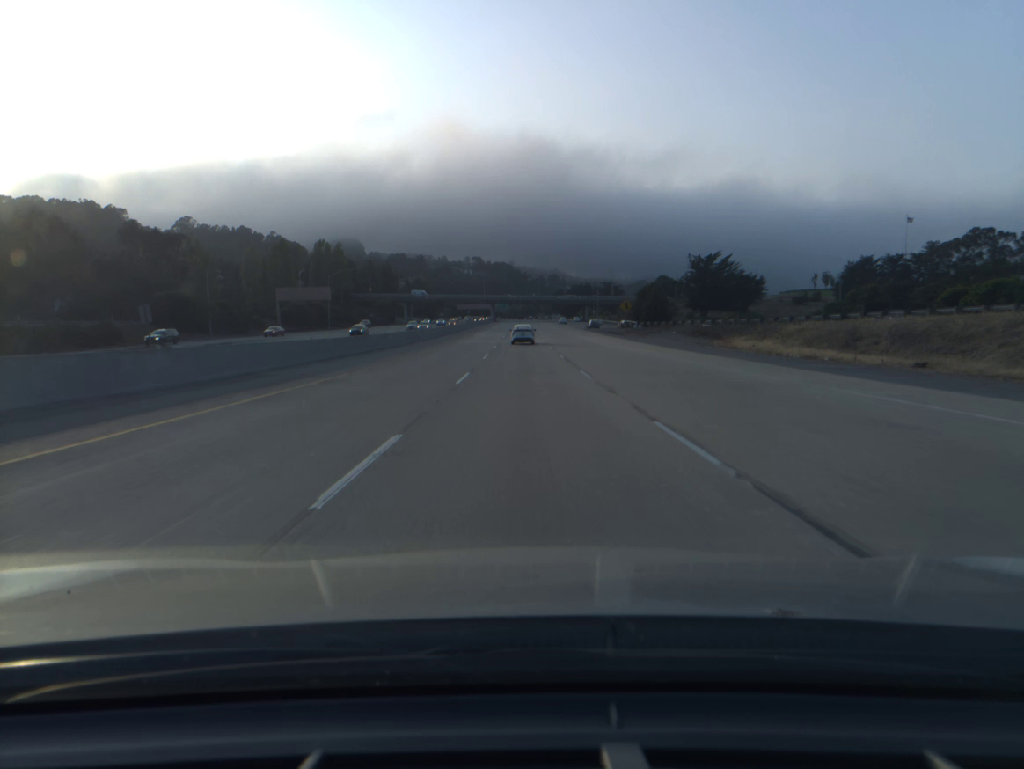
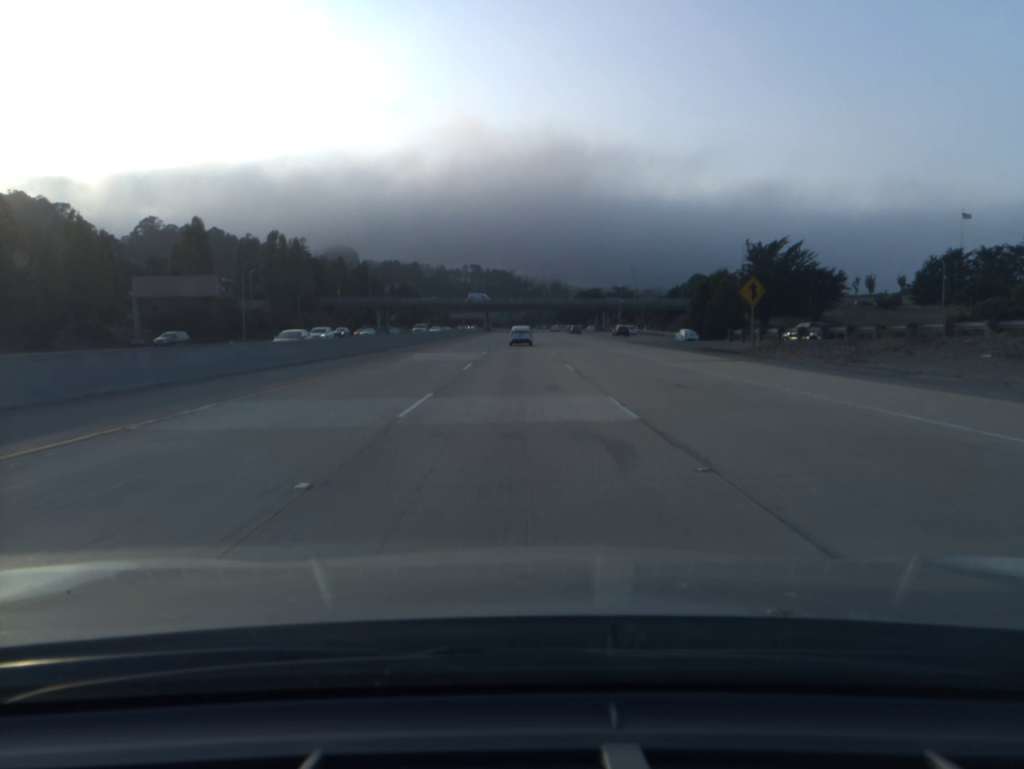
(0.0, +52.6) m; 0°
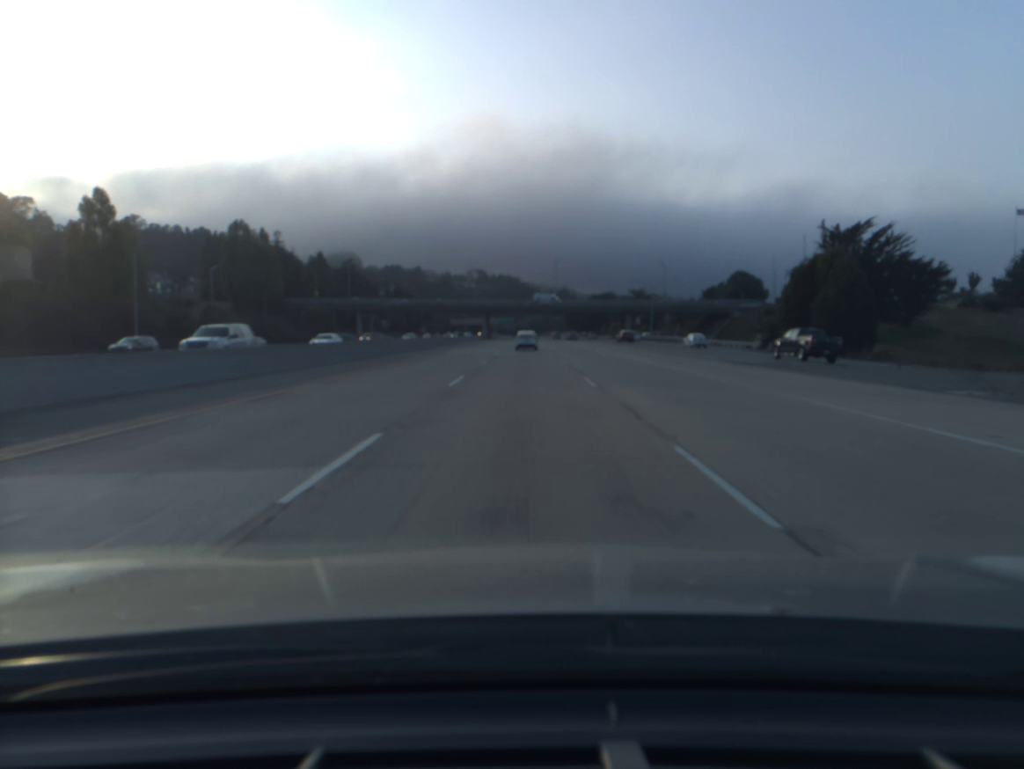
(-0.2, +35.2) m; 0°
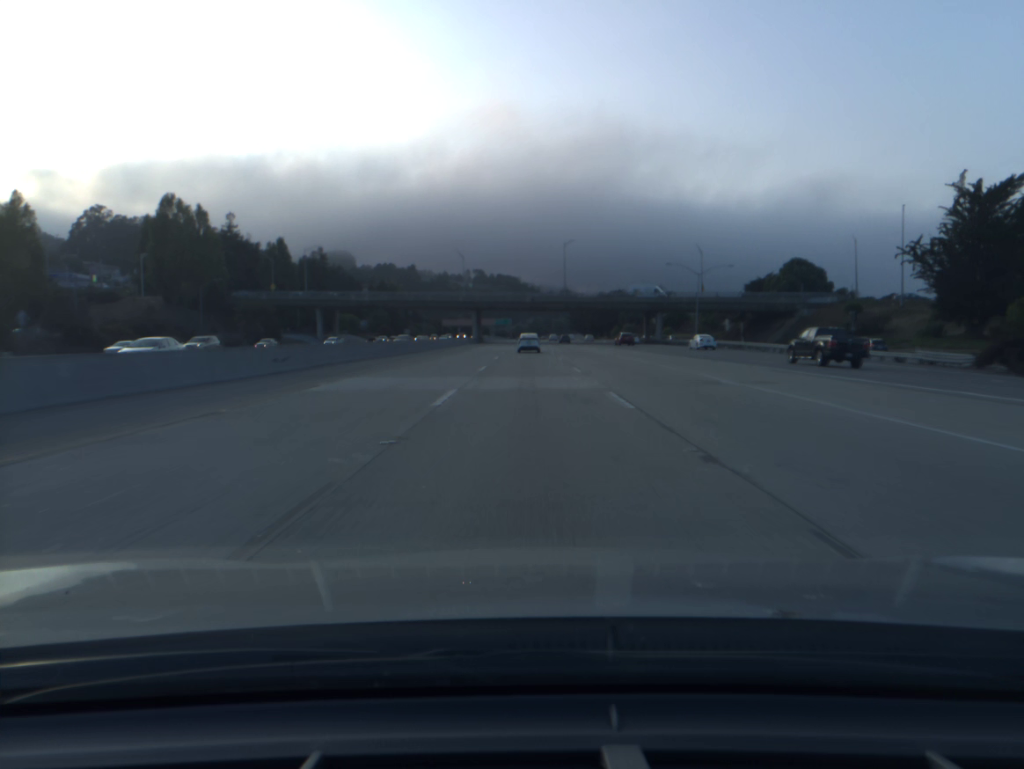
(-0.1, +35.2) m; 0°
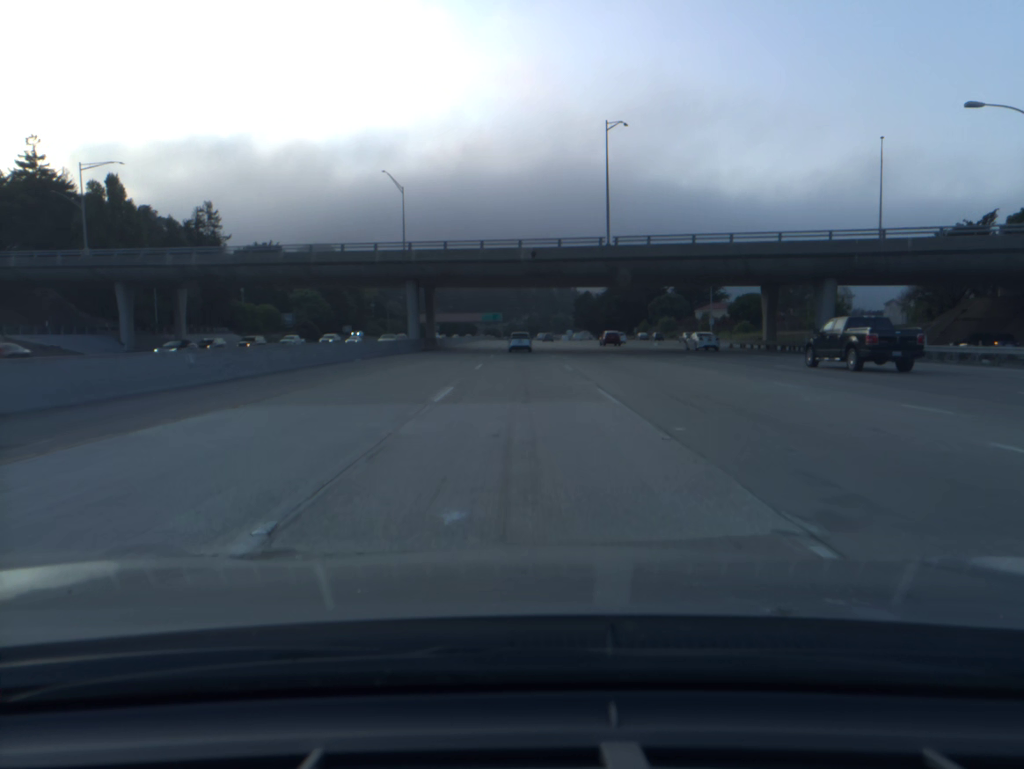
(+0.4, +70.7) m; 0°
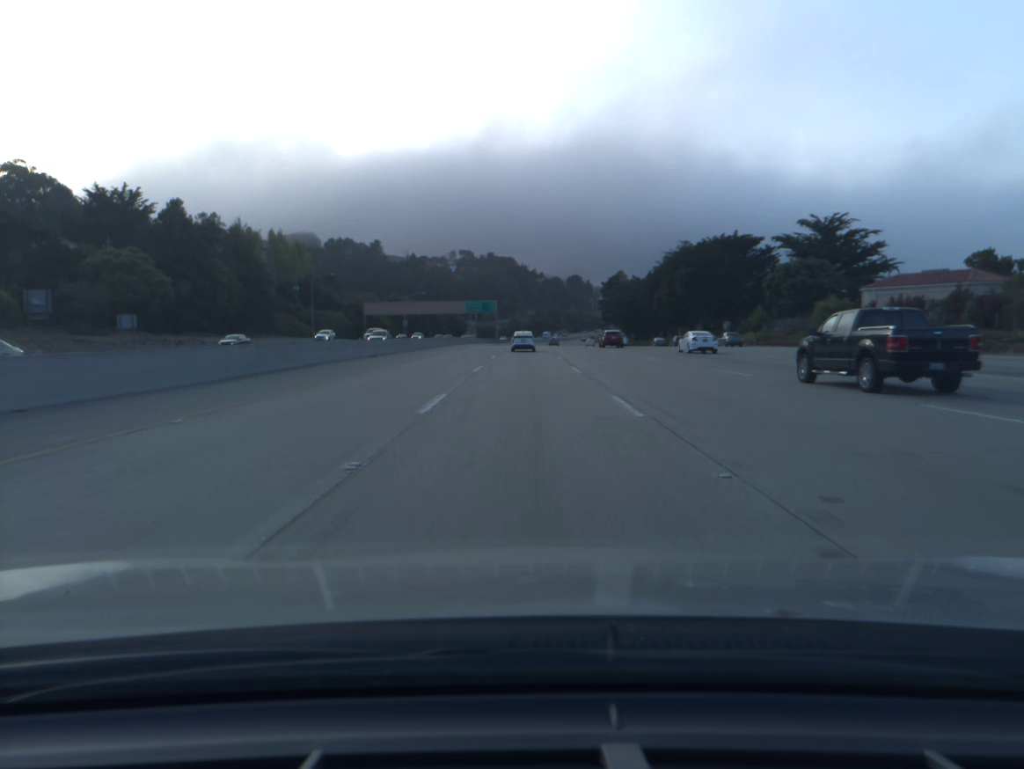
(-0.1, +88.5) m; 0°
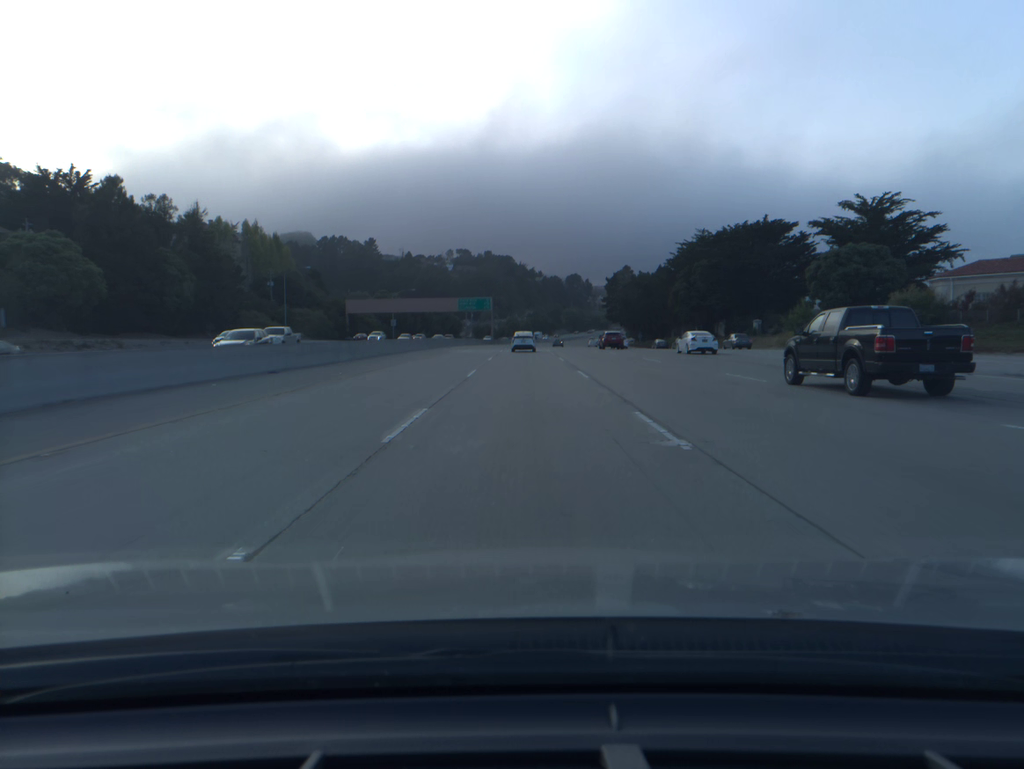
(0.0, +17.7) m; 0°
